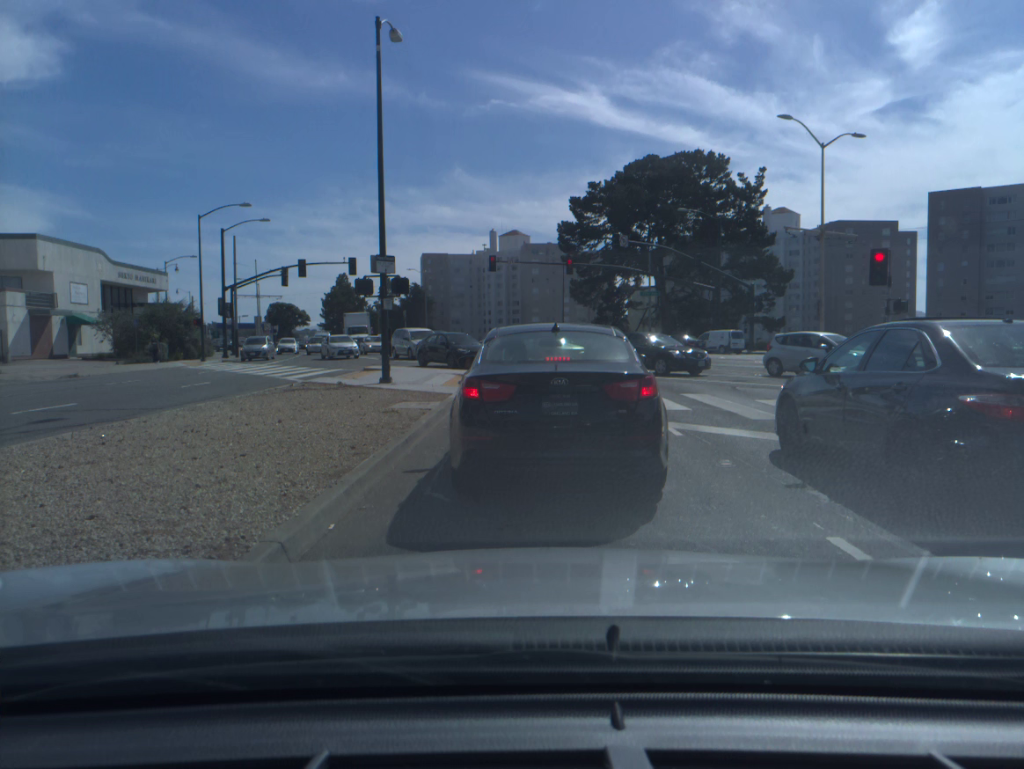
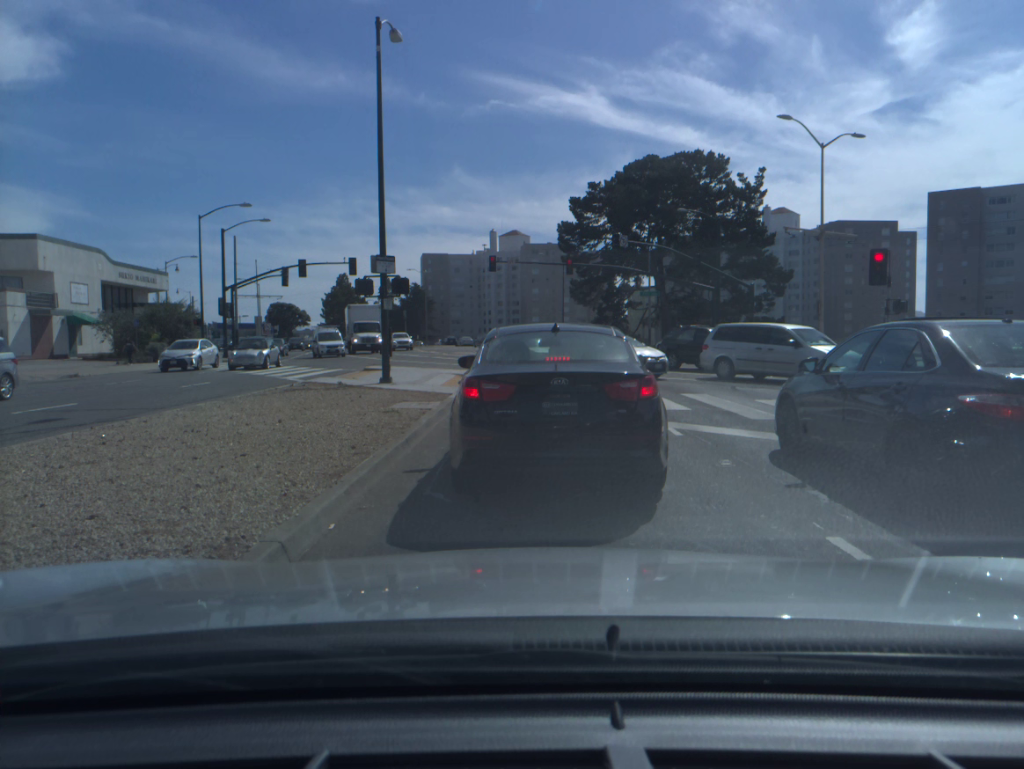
(0.0, 0.0) m; 0°
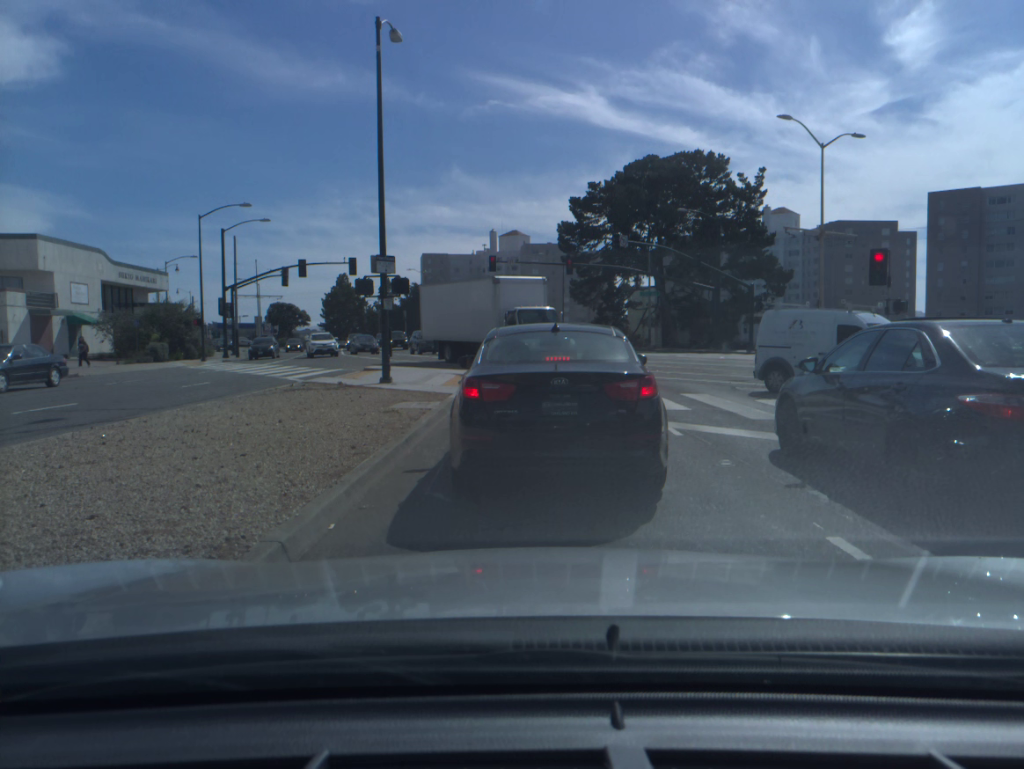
(0.0, 0.0) m; 0°
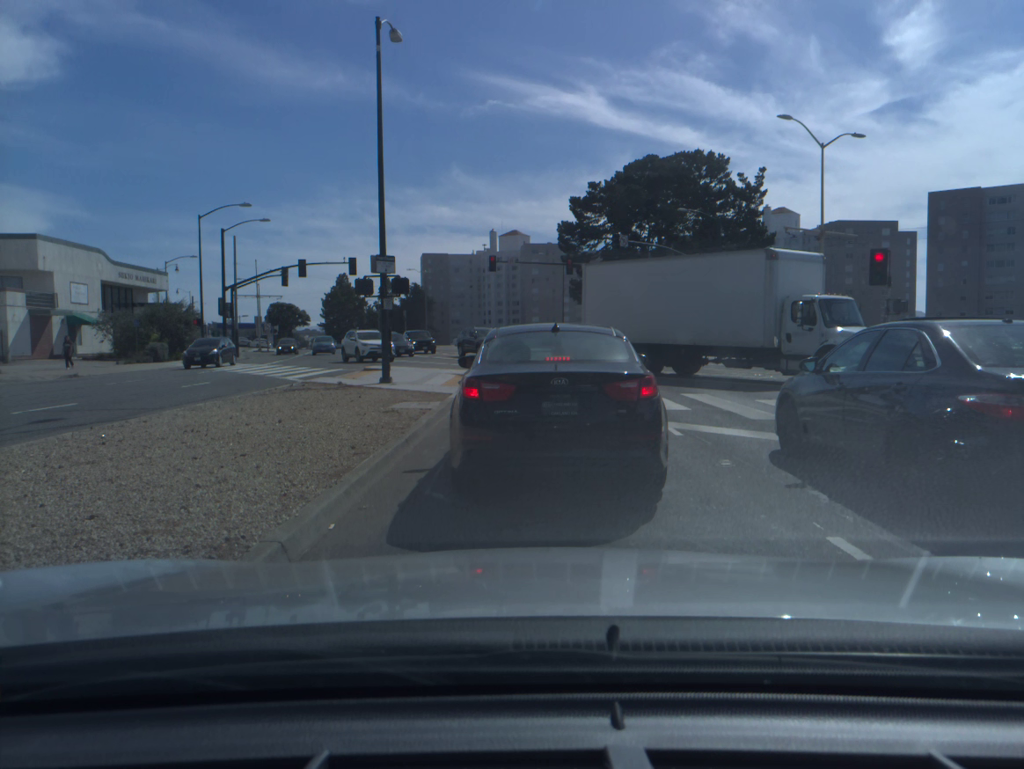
(0.0, 0.0) m; 0°
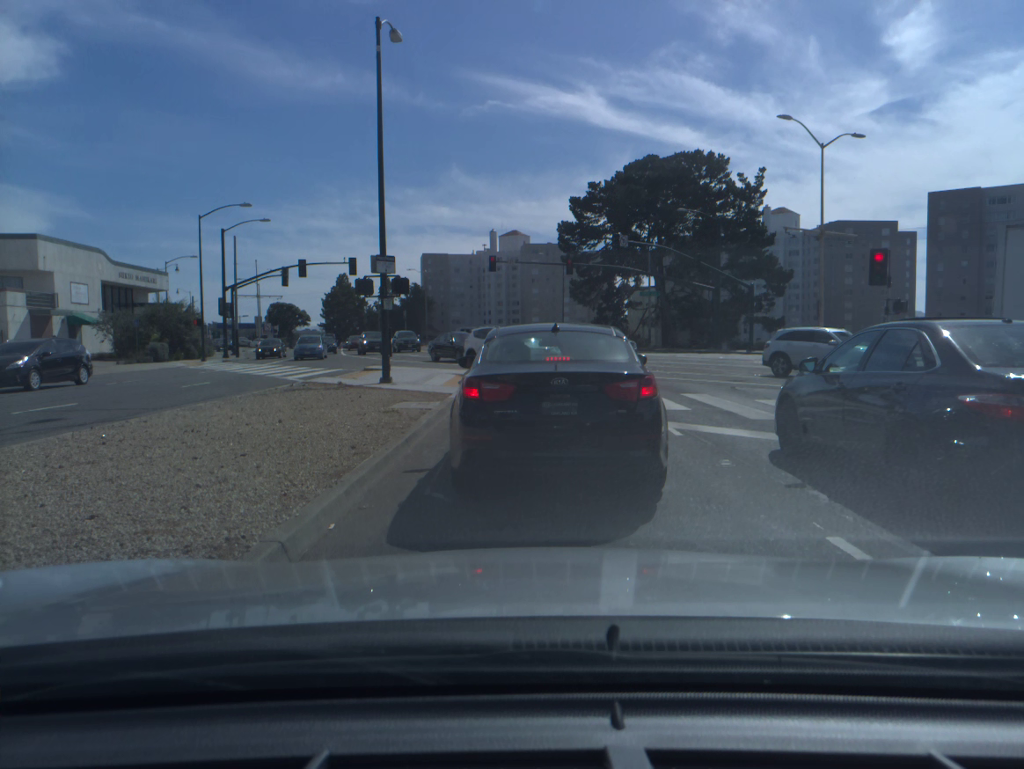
(0.0, 0.0) m; 0°
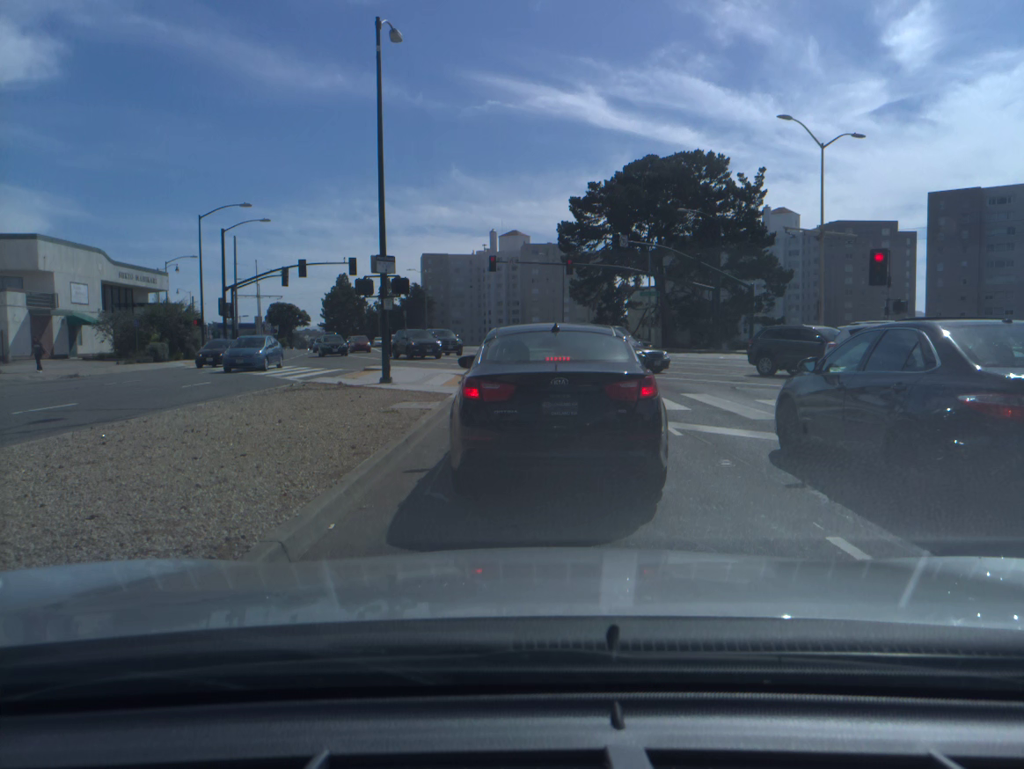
(0.0, 0.0) m; 0°
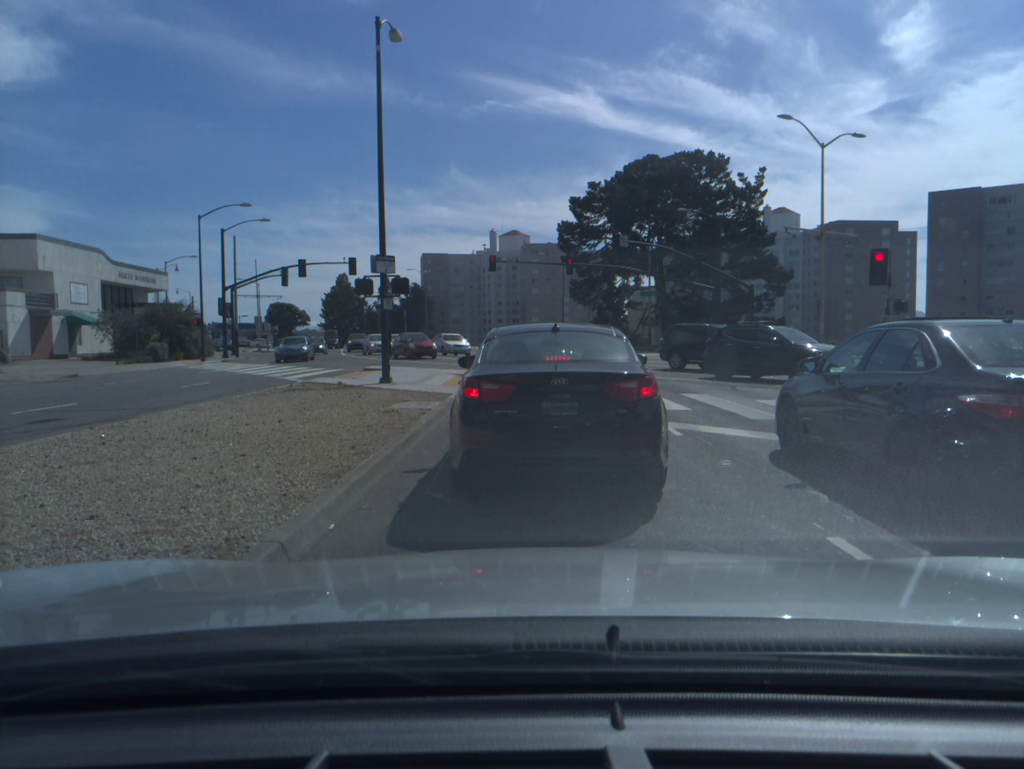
(0.0, 0.0) m; 0°
